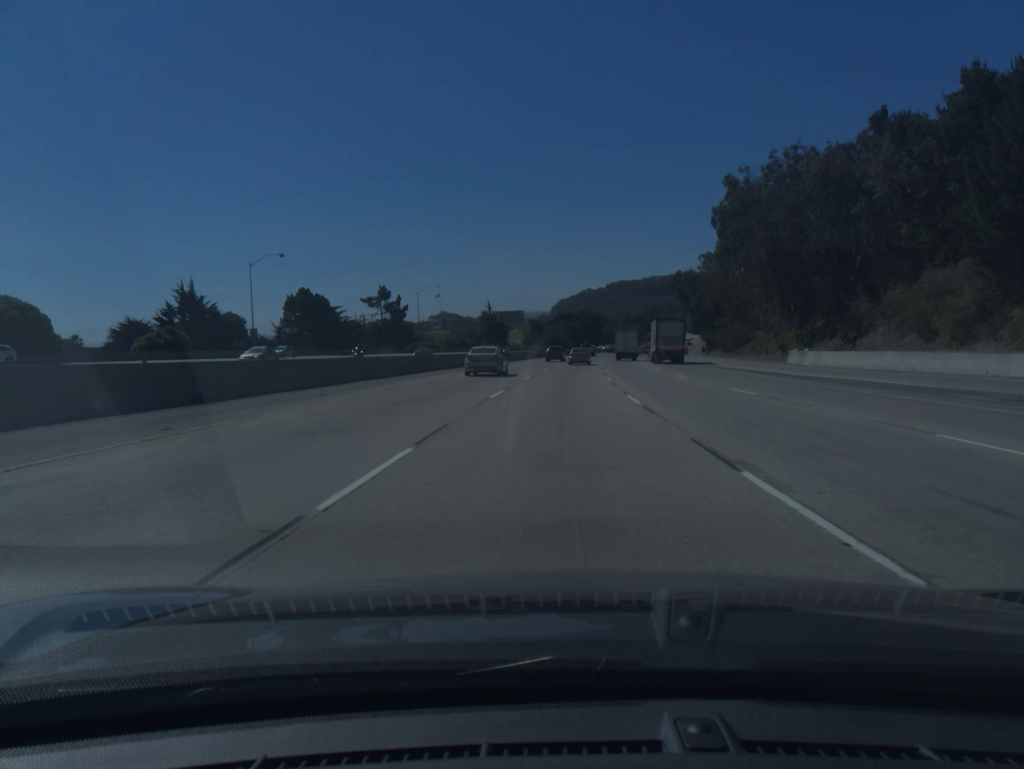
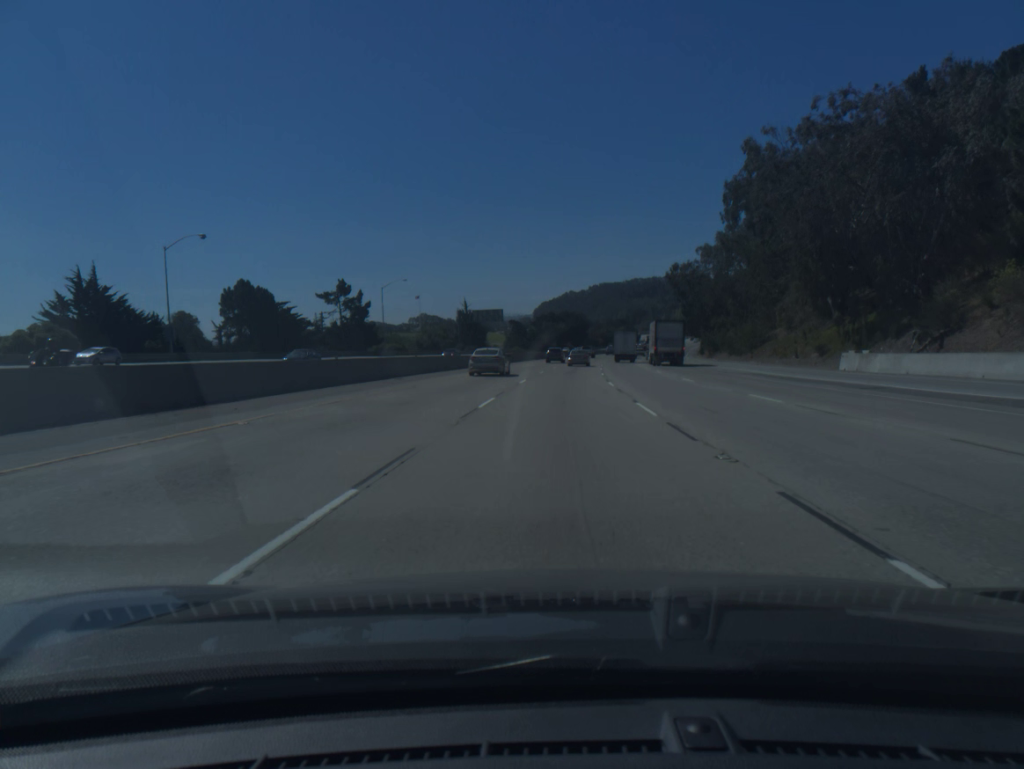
(+0.2, +17.5) m; +1°
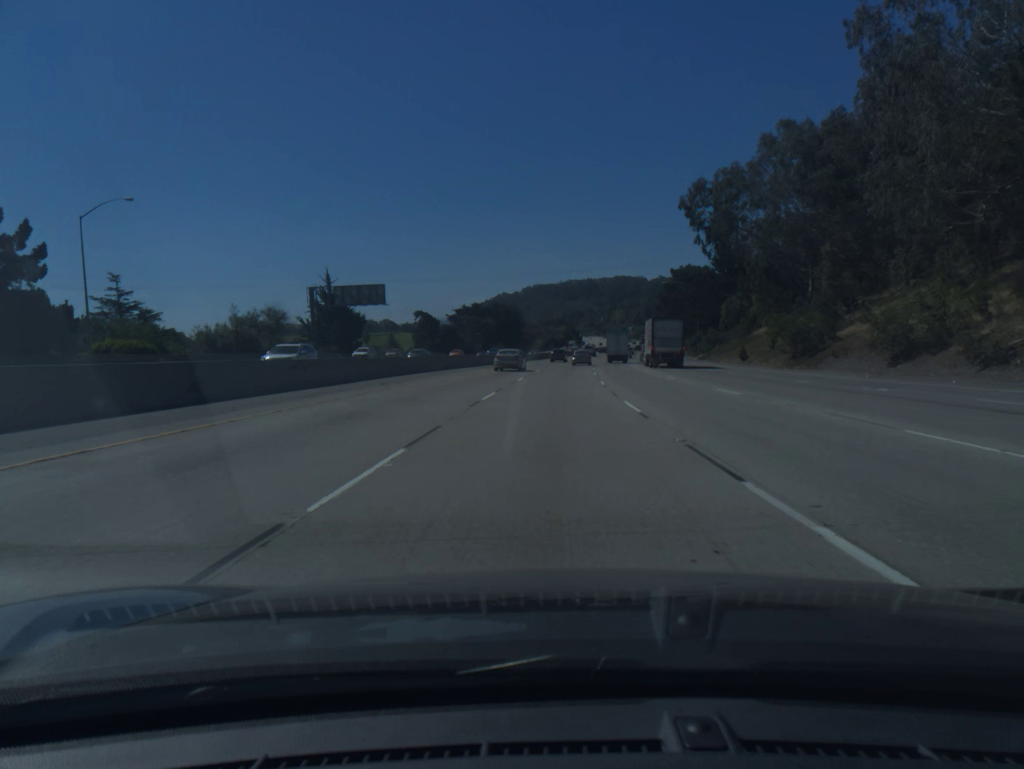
(+3.1, +69.9) m; +5°
